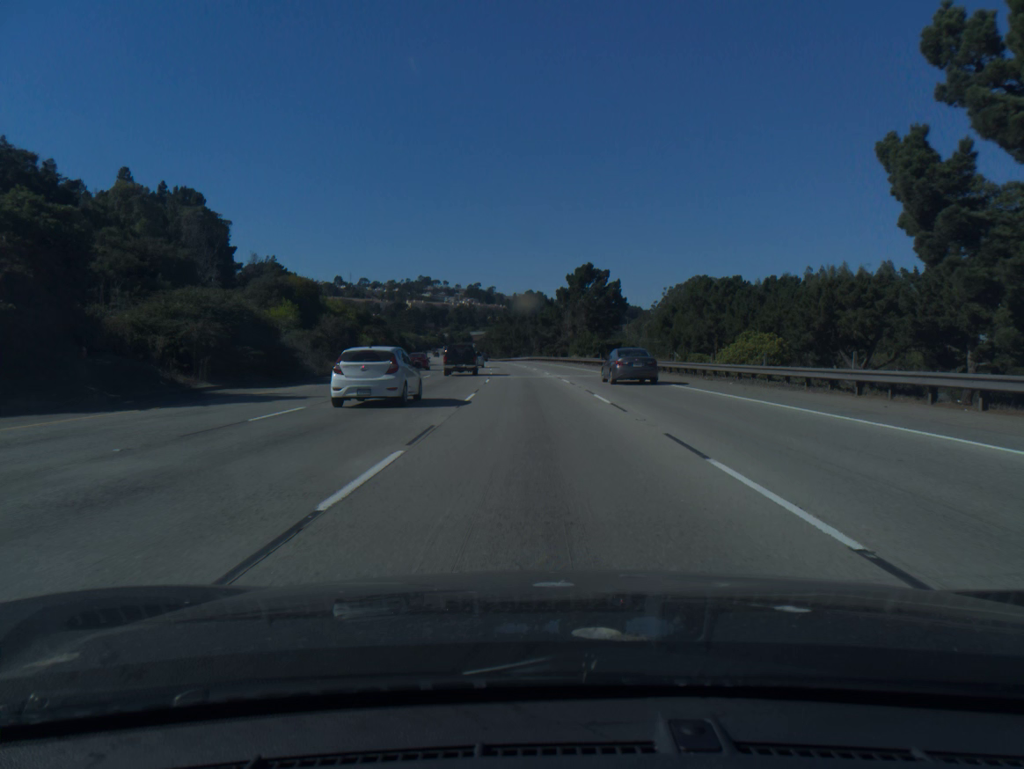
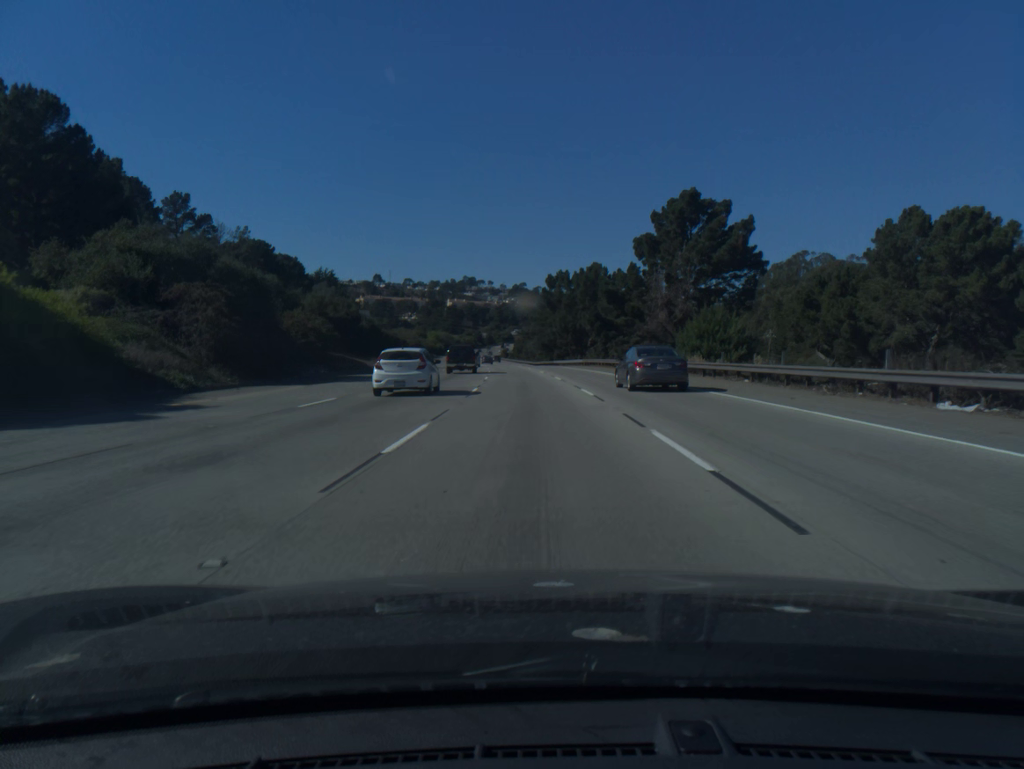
(-1.6, +55.0) m; -3°
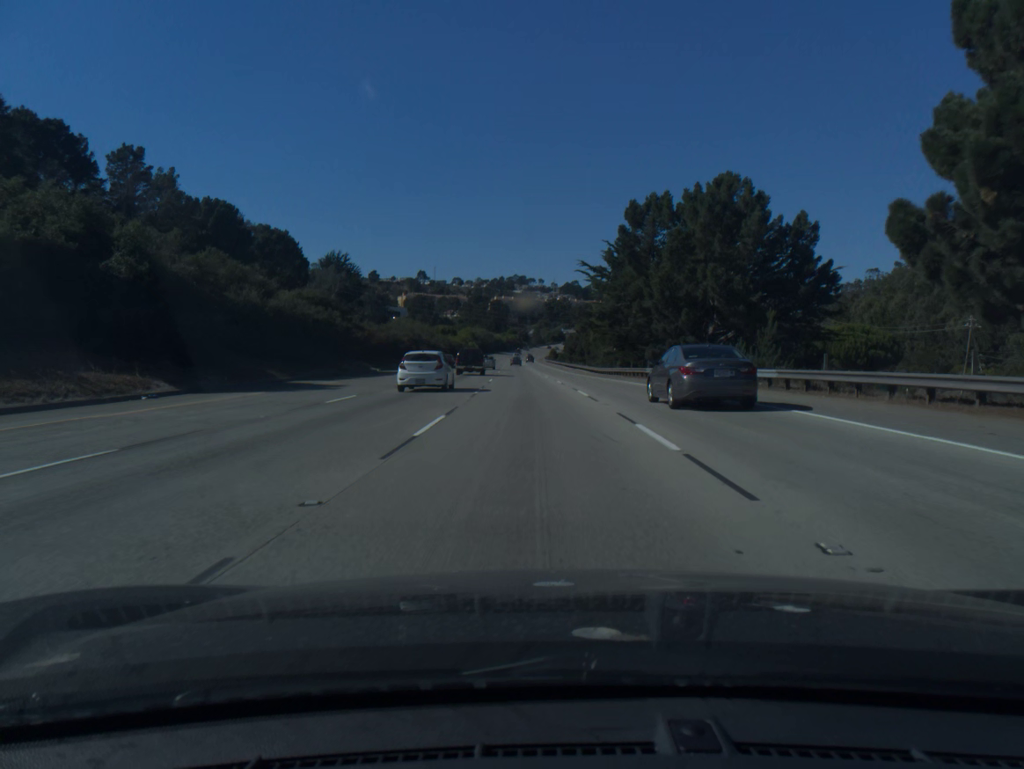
(-1.8, +56.3) m; -4°
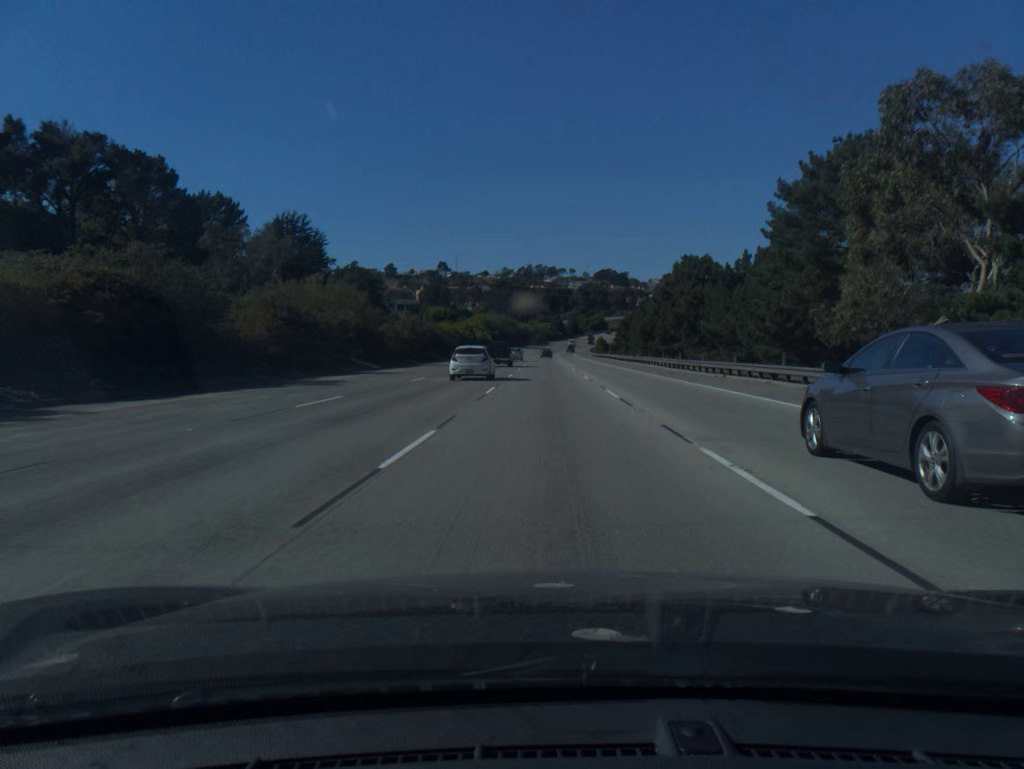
(-2.4, +76.9) m; -3°
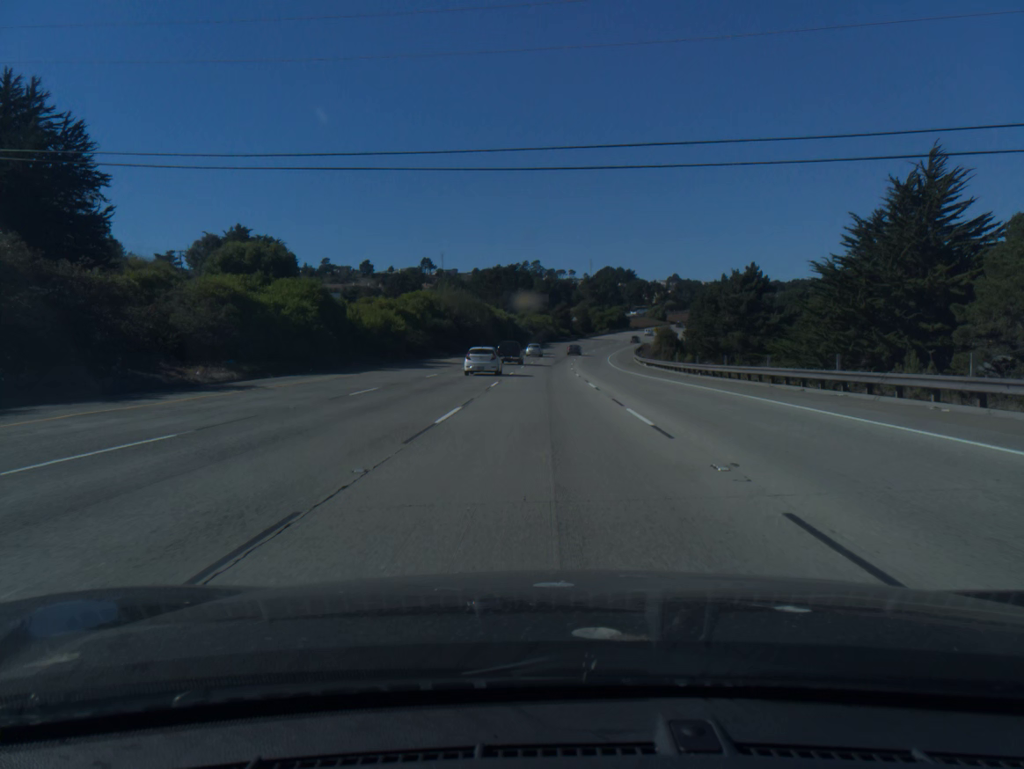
(+0.6, +96.8) m; 0°
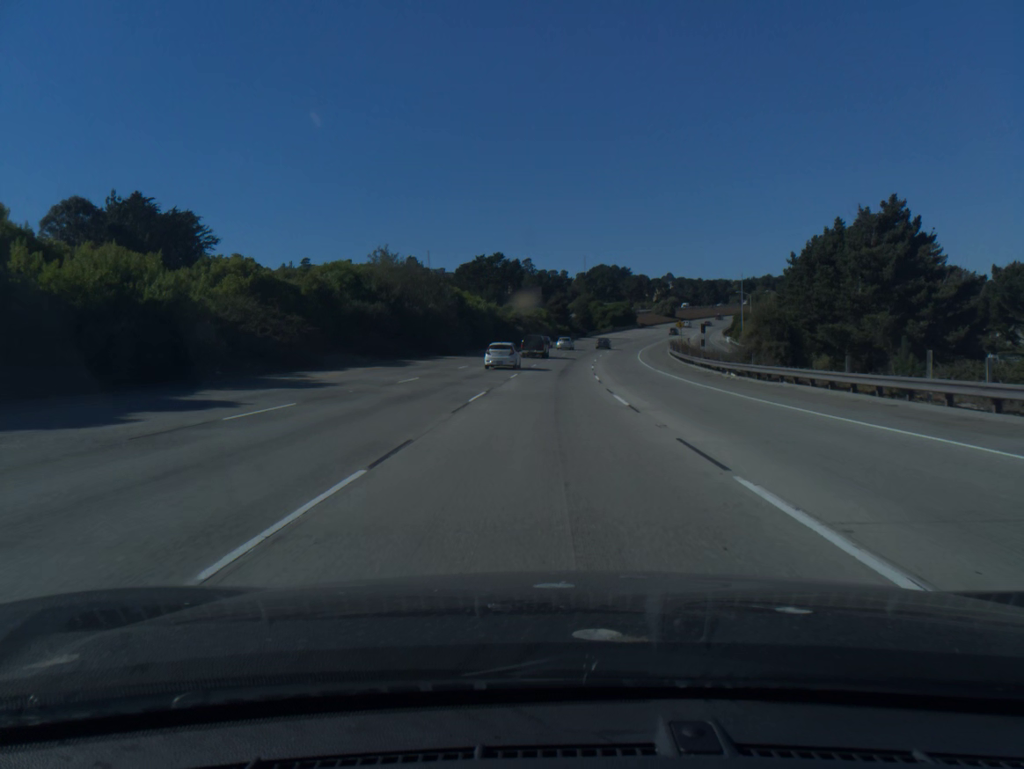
(0.0, +38.5) m; 0°
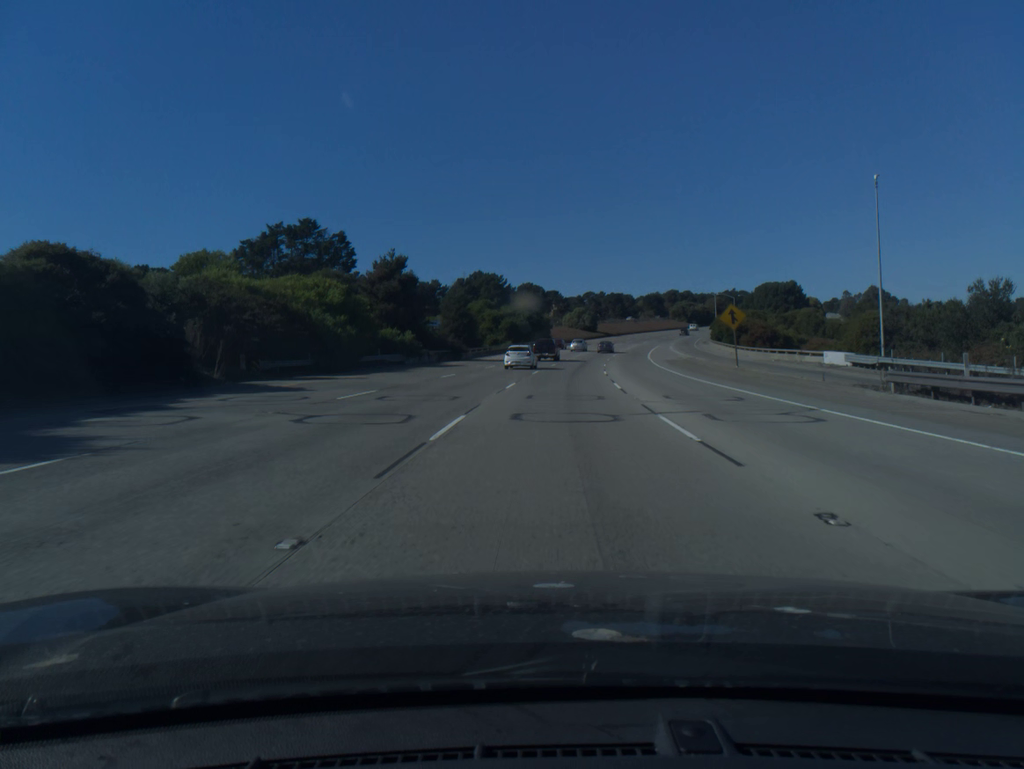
(+5.9, +95.0) m; +8°
